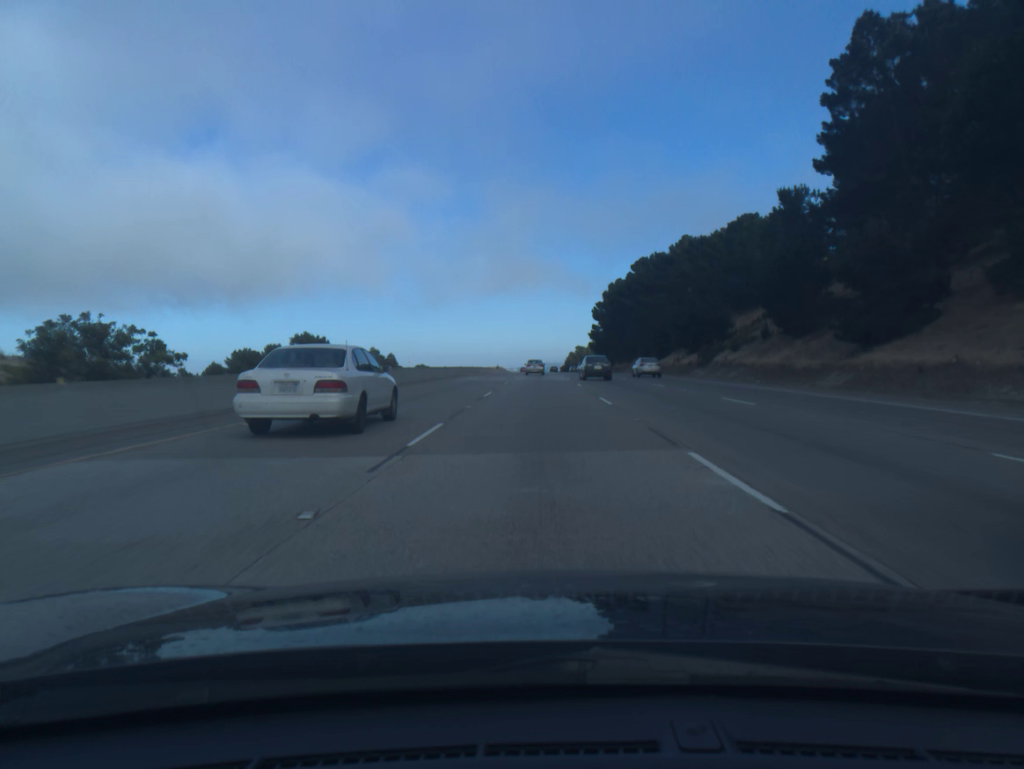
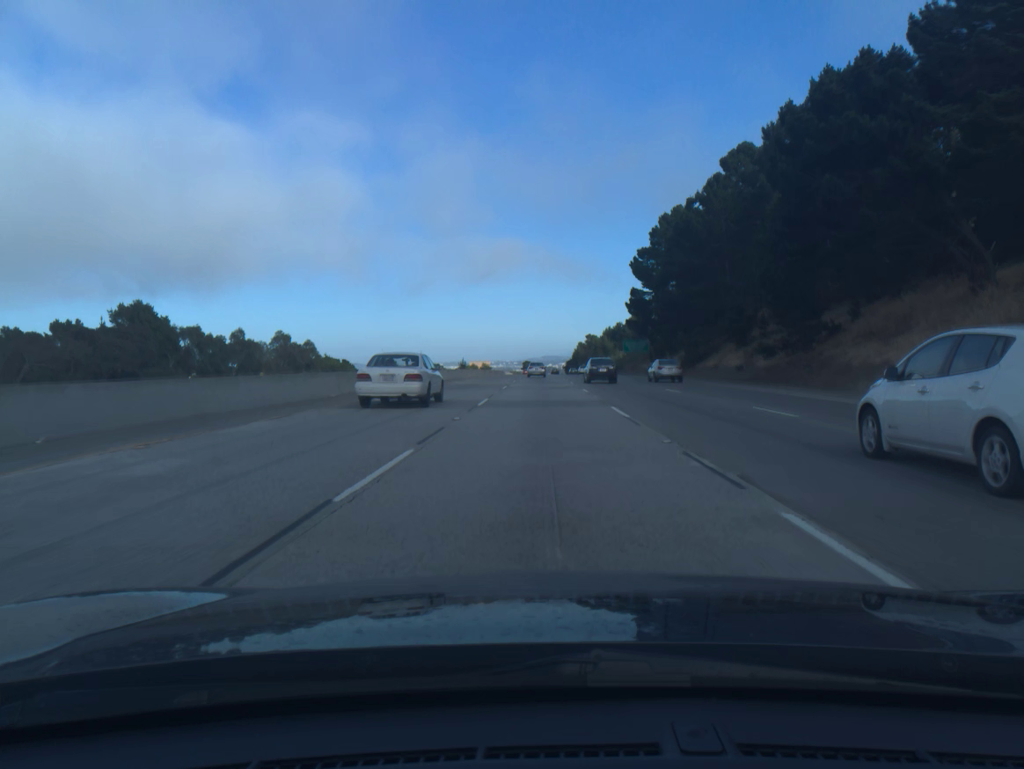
(-0.3, +91.6) m; 0°
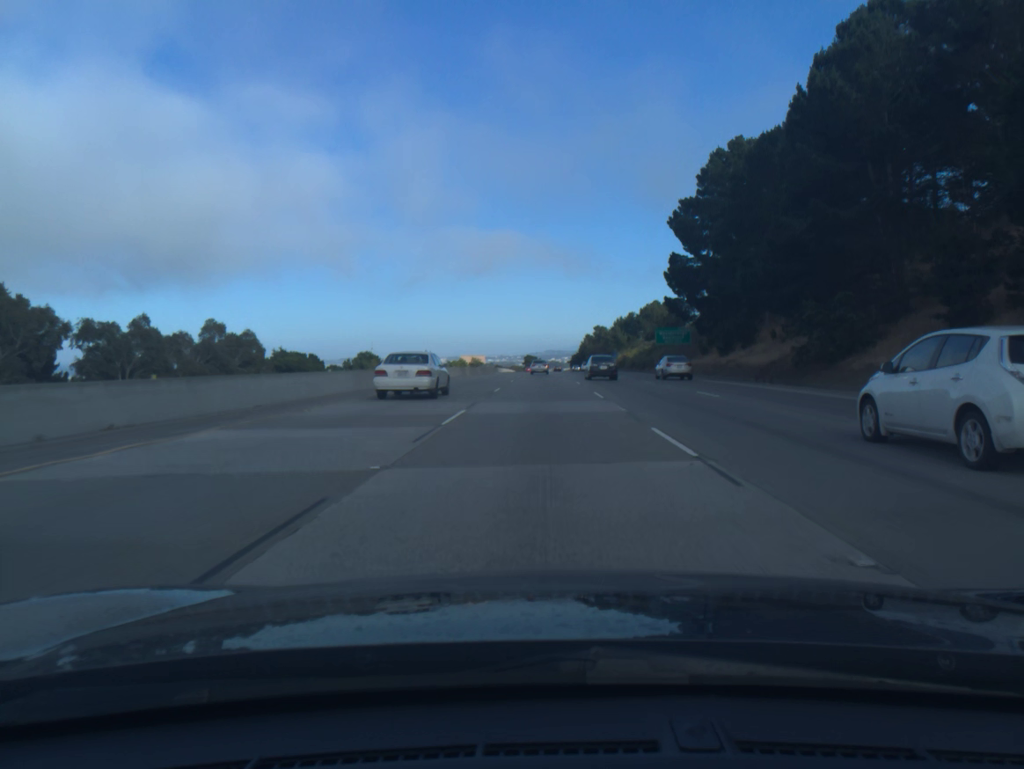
(0.0, +36.6) m; 0°
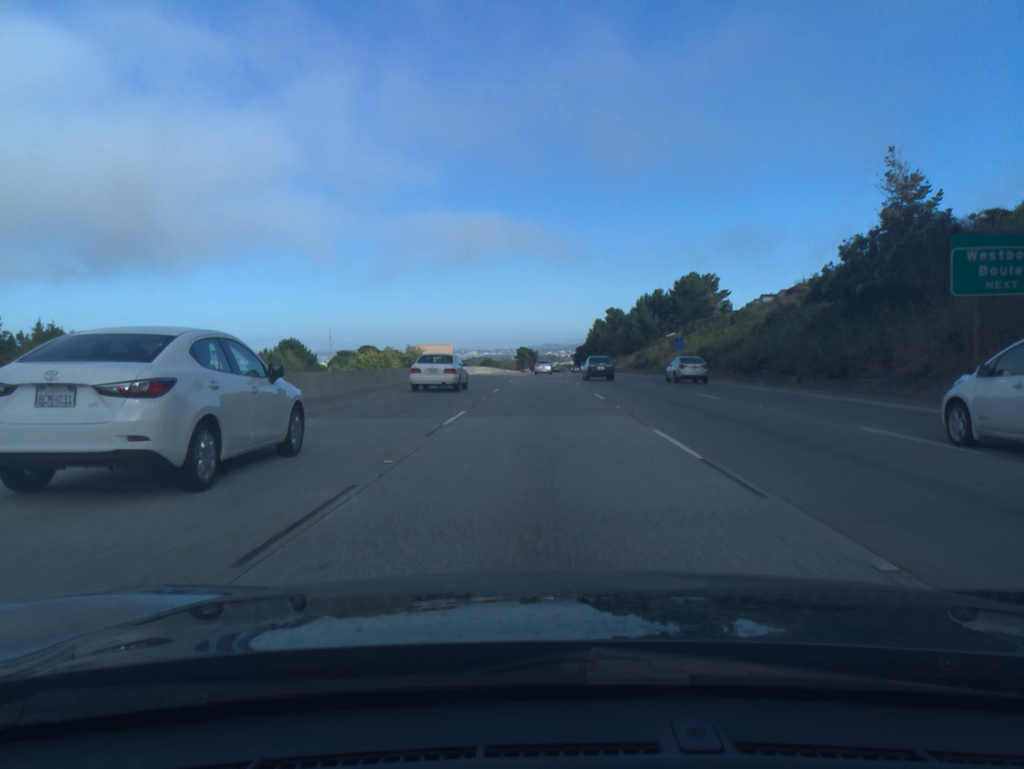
(0.0, +73.1) m; 0°
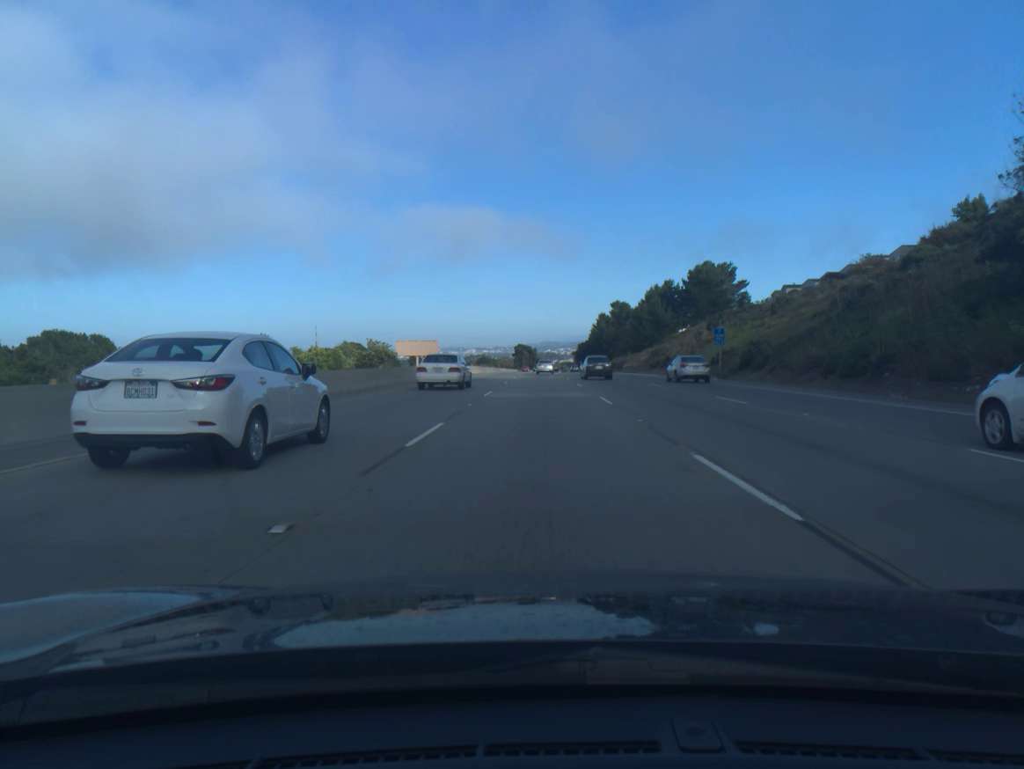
(0.0, +18.3) m; 0°
